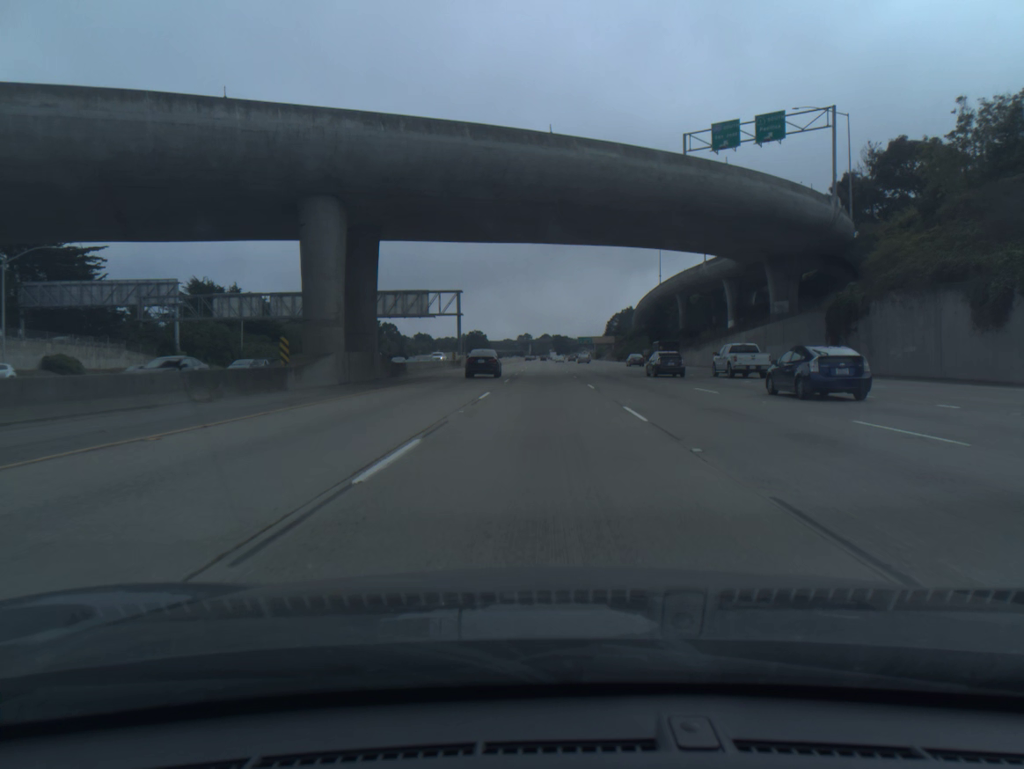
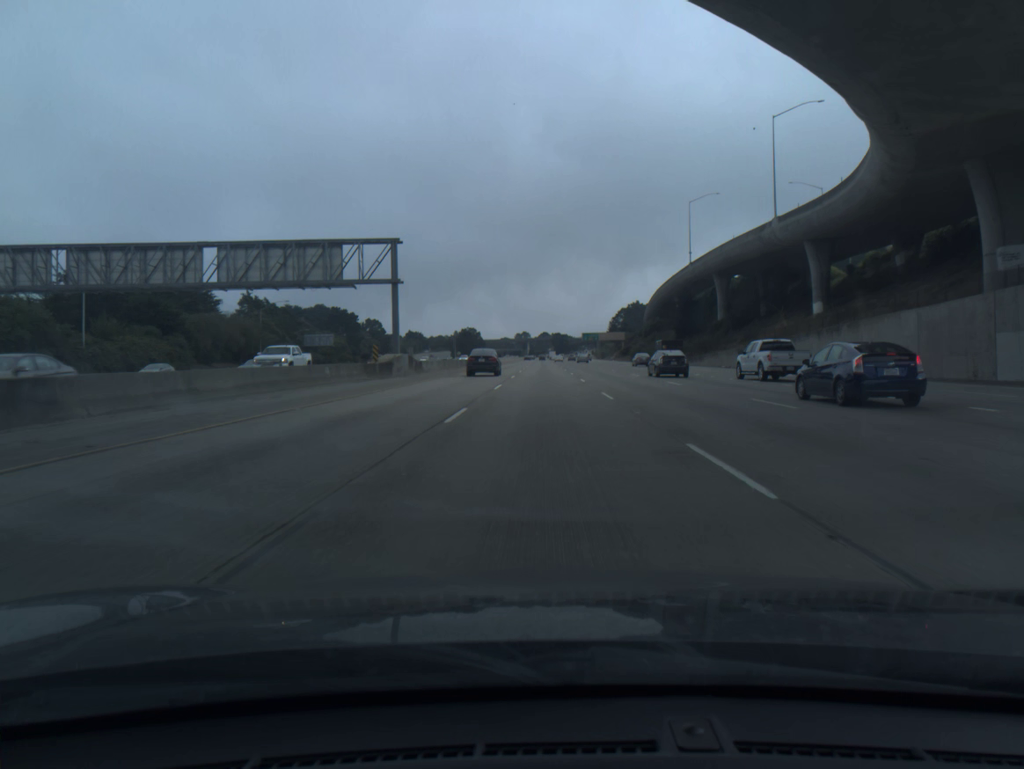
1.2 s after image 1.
(+0.1, +37.1) m; 0°
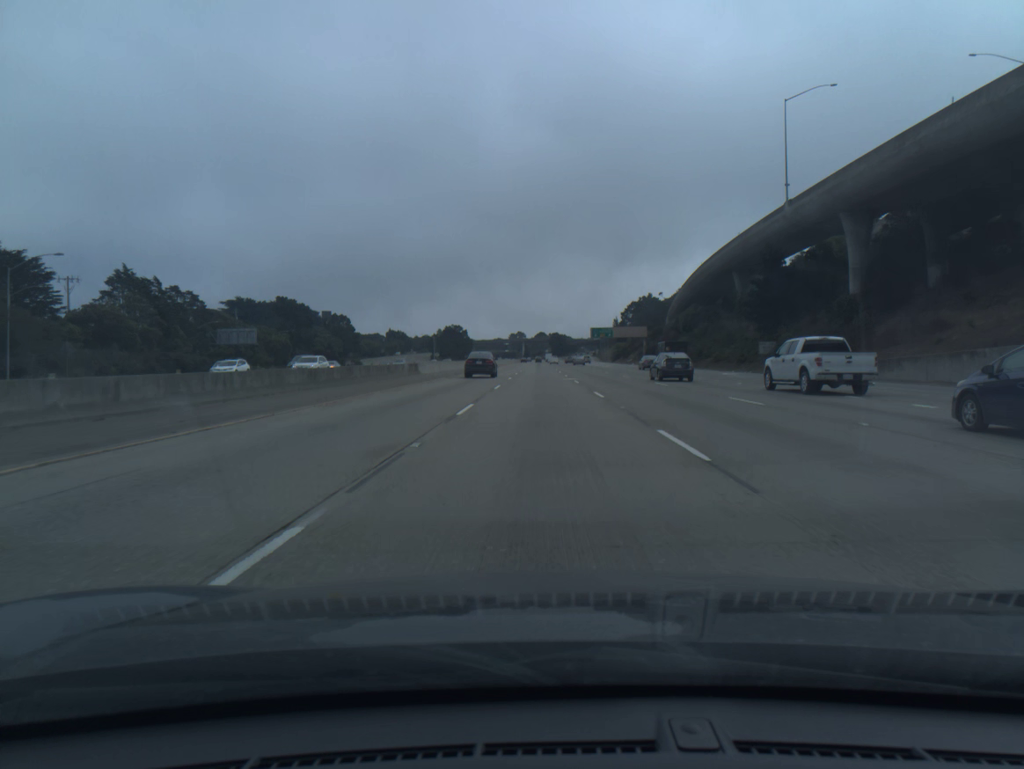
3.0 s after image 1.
(0.0, +55.8) m; 0°
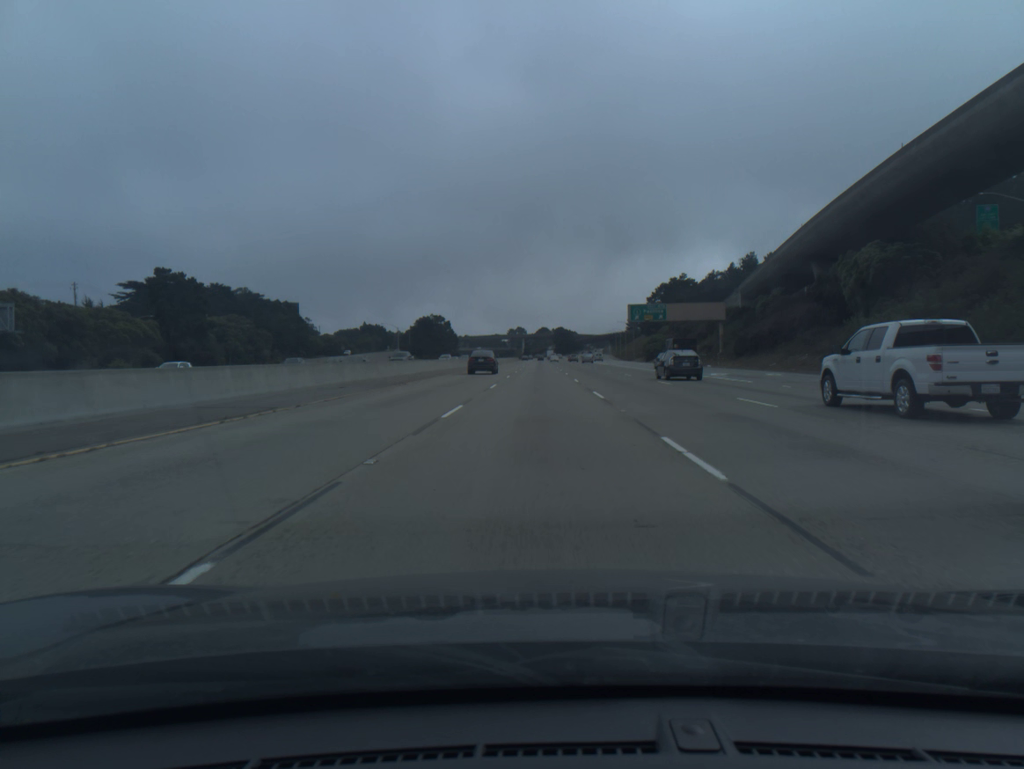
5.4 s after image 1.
(0.0, +74.6) m; 0°
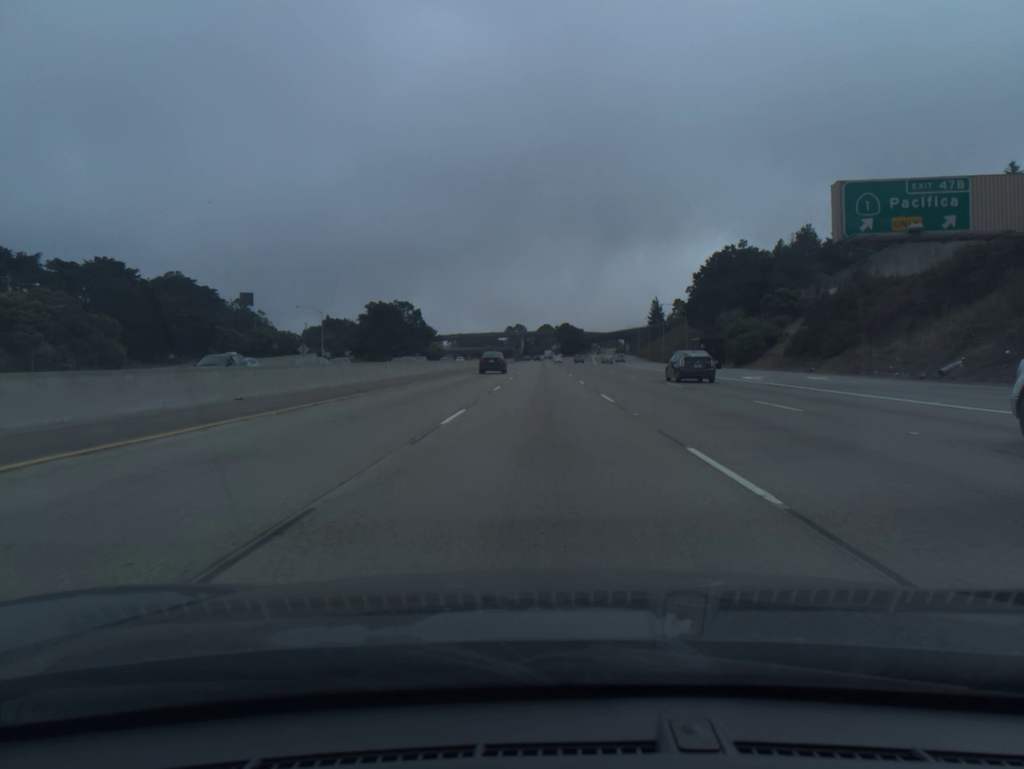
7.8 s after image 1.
(-0.1, +74.4) m; 0°
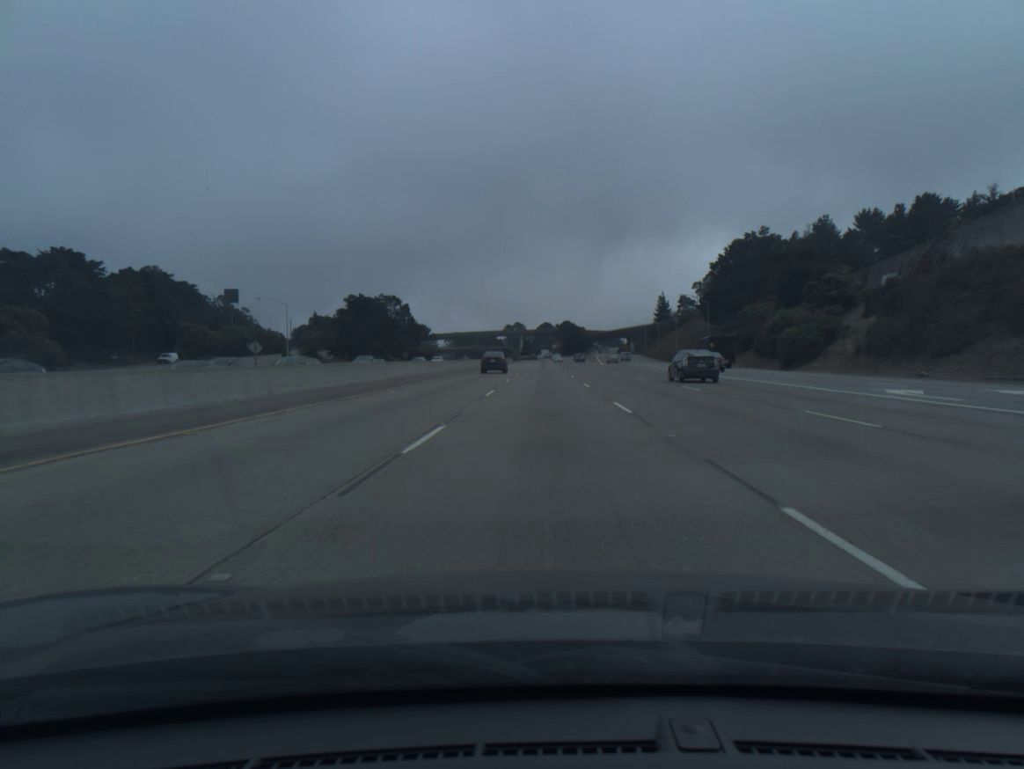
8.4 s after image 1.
(0.0, +18.6) m; 0°
